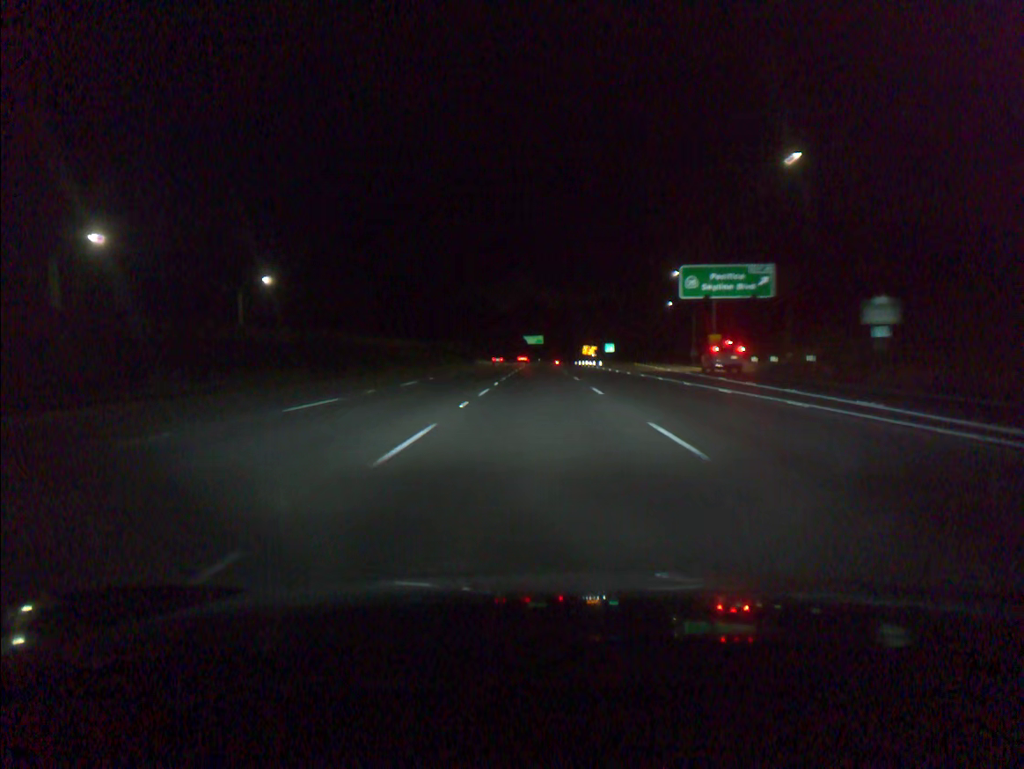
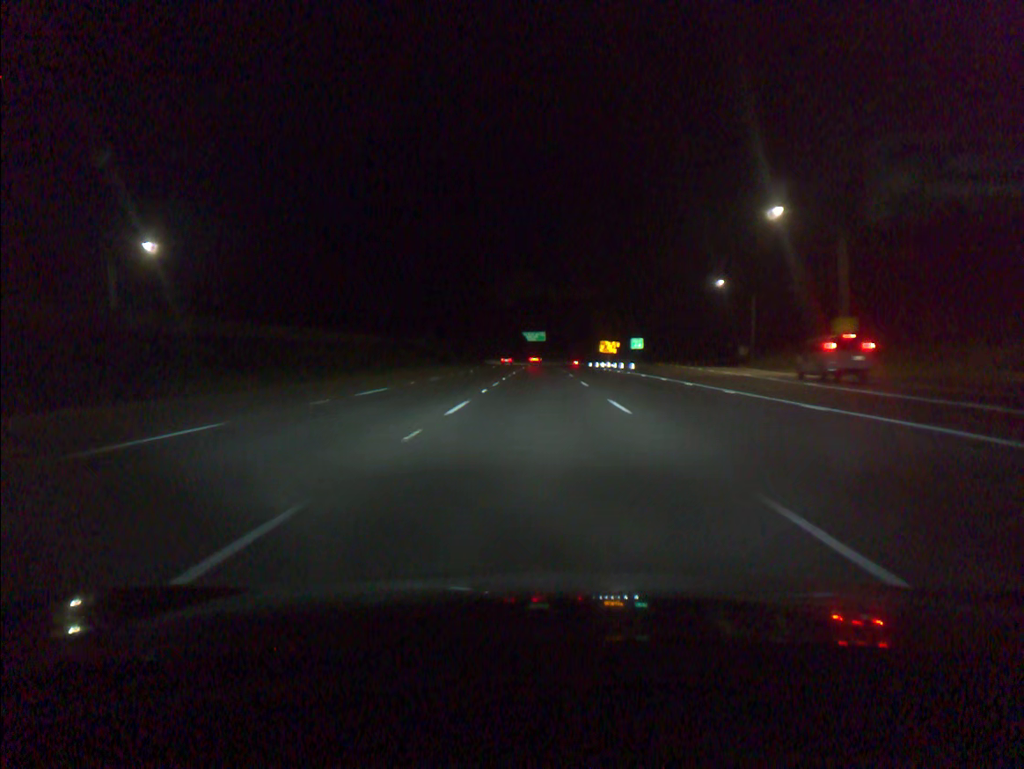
(0.0, +36.7) m; 0°
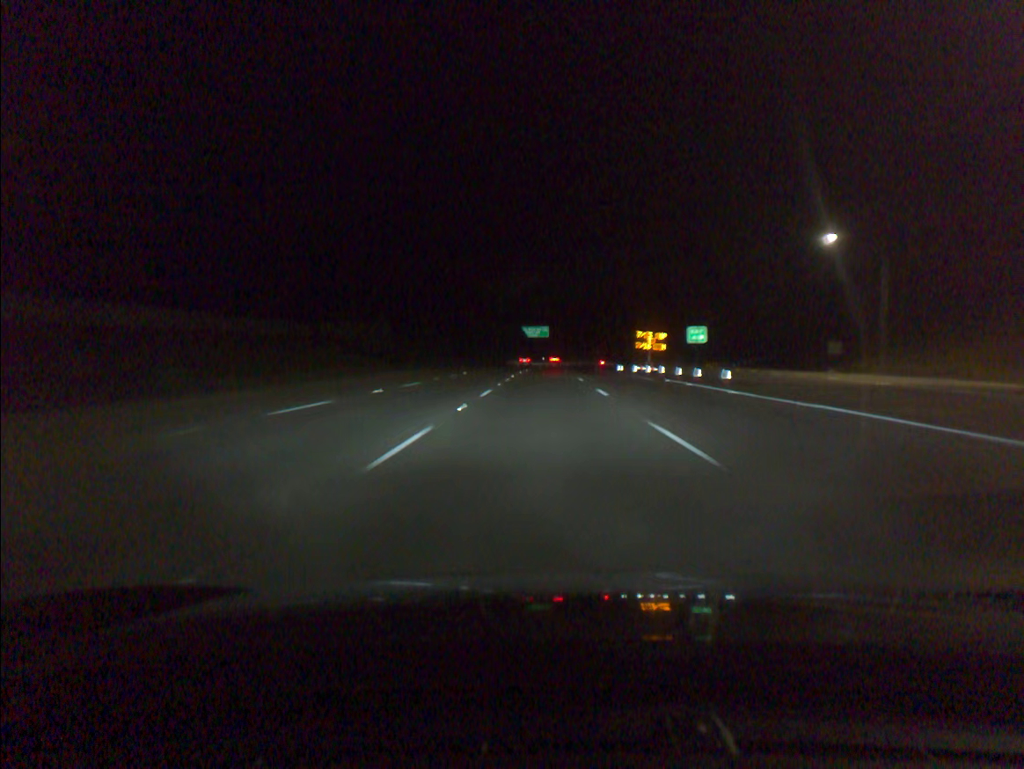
(-0.1, +36.7) m; 0°
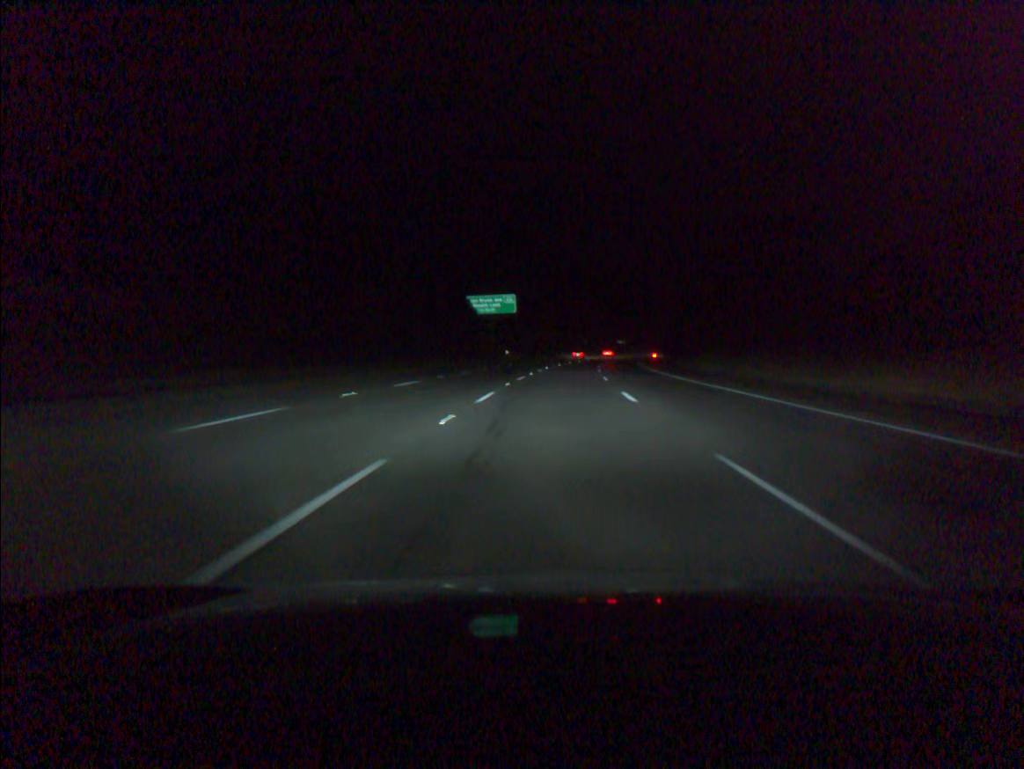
(+0.9, +91.9) m; +2°
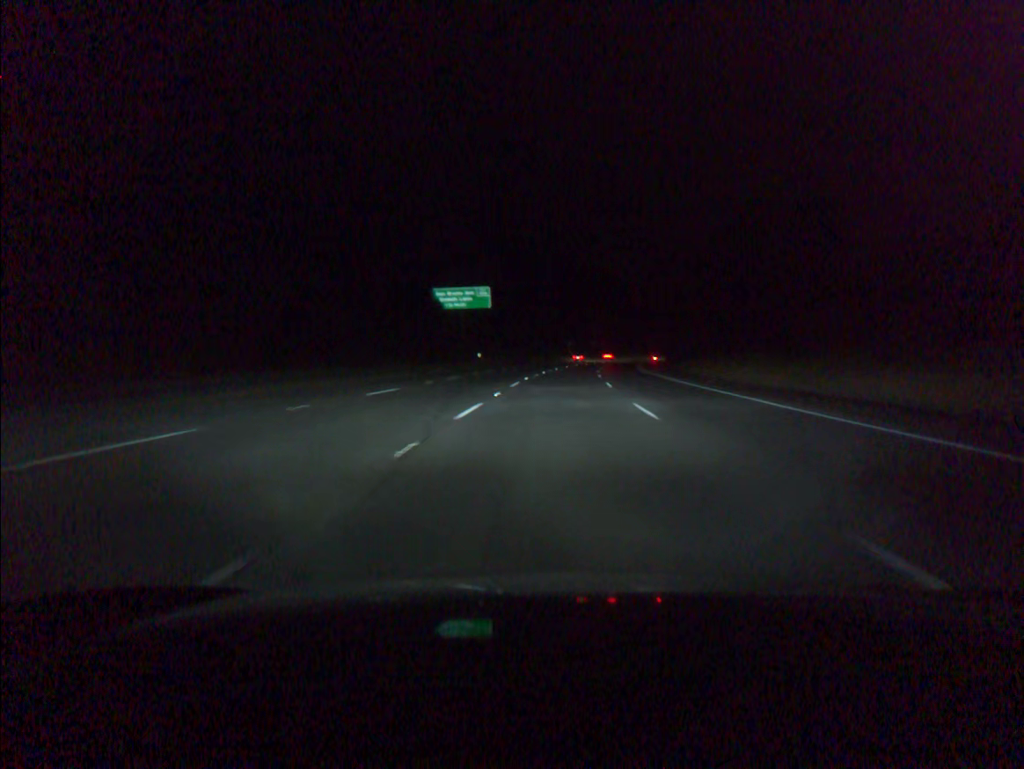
(+0.2, +18.4) m; +1°
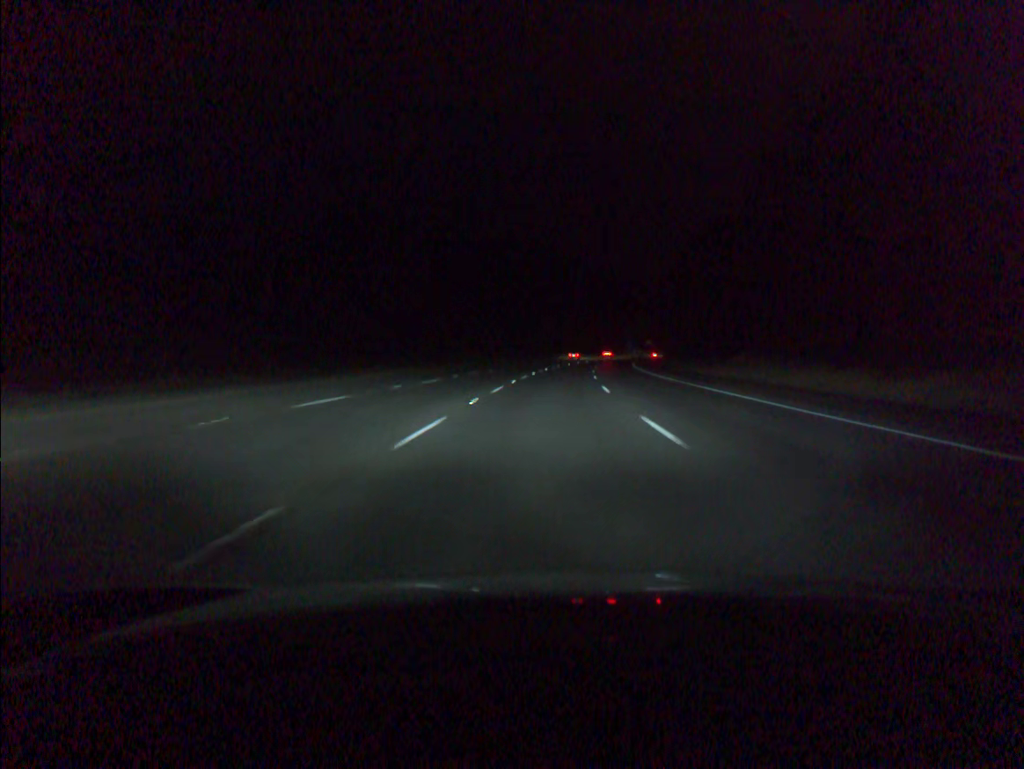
(+5.7, +91.9) m; +7°
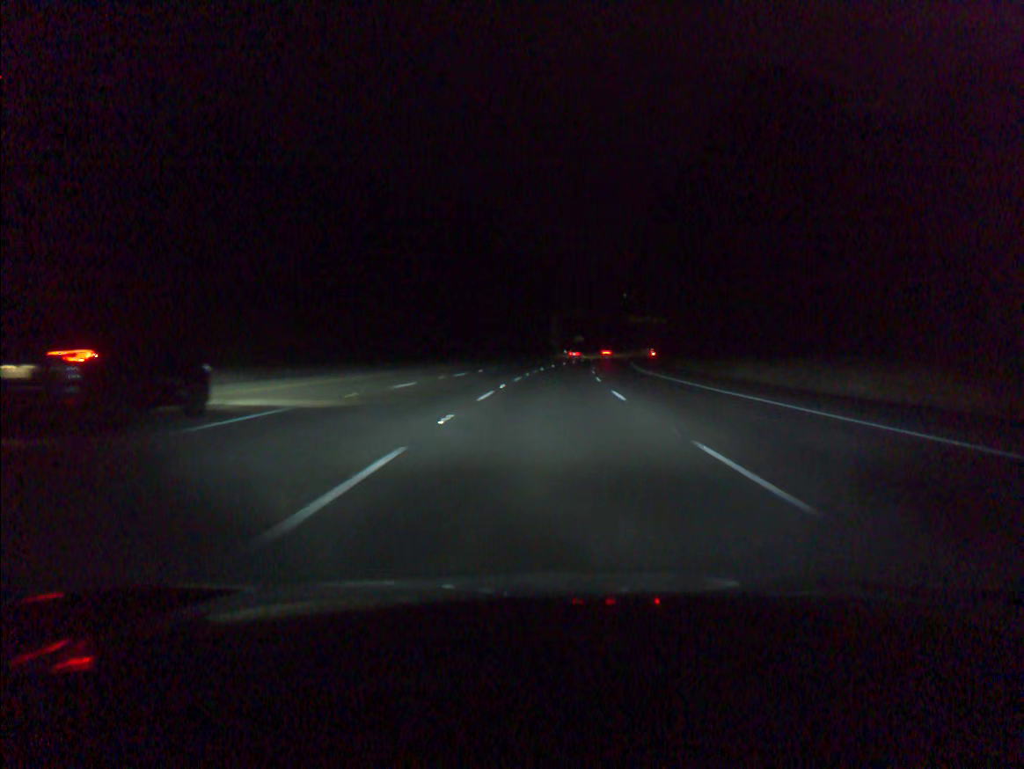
(+4.9, +92.0) m; +7°
